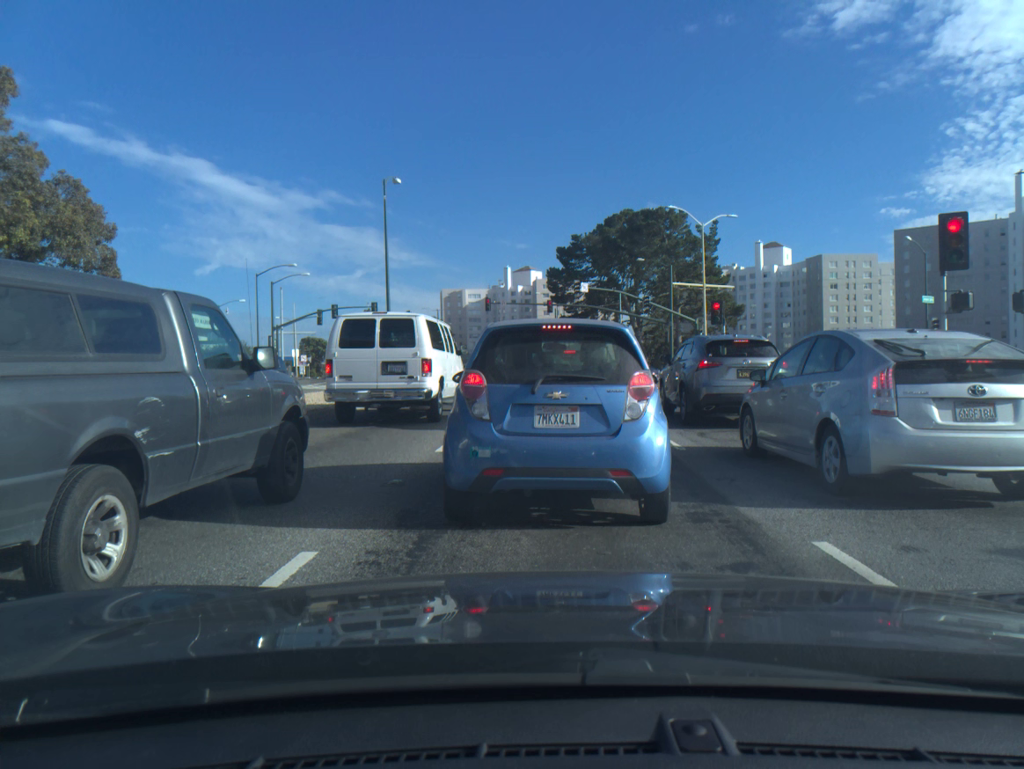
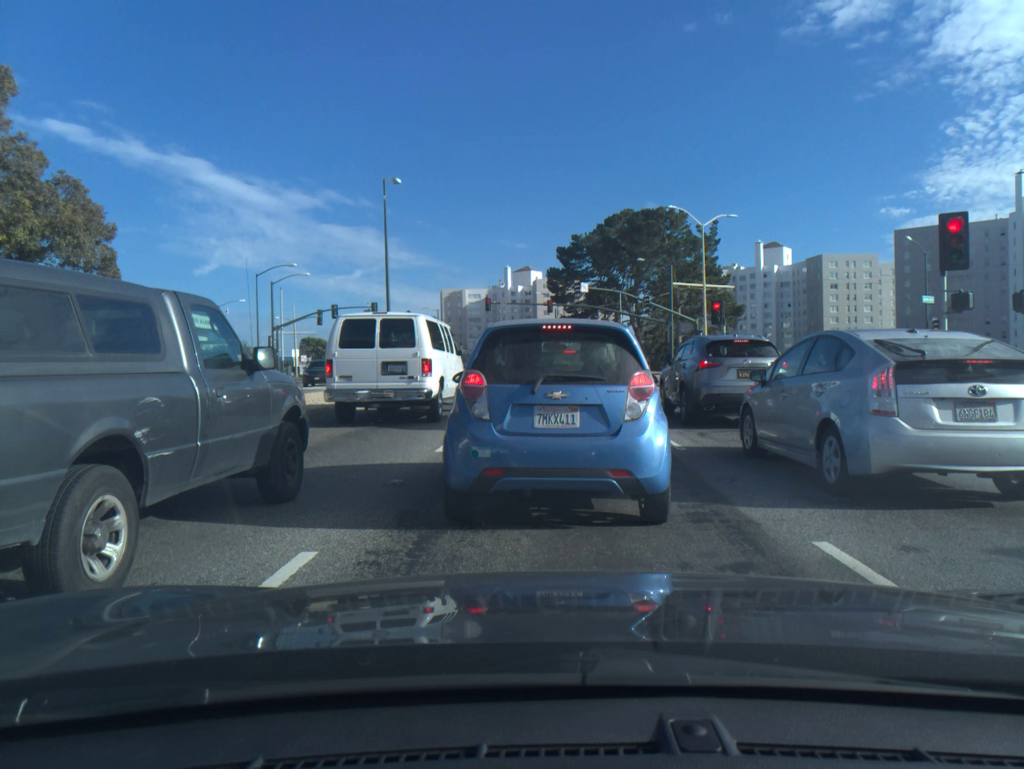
(0.0, 0.0) m; 0°
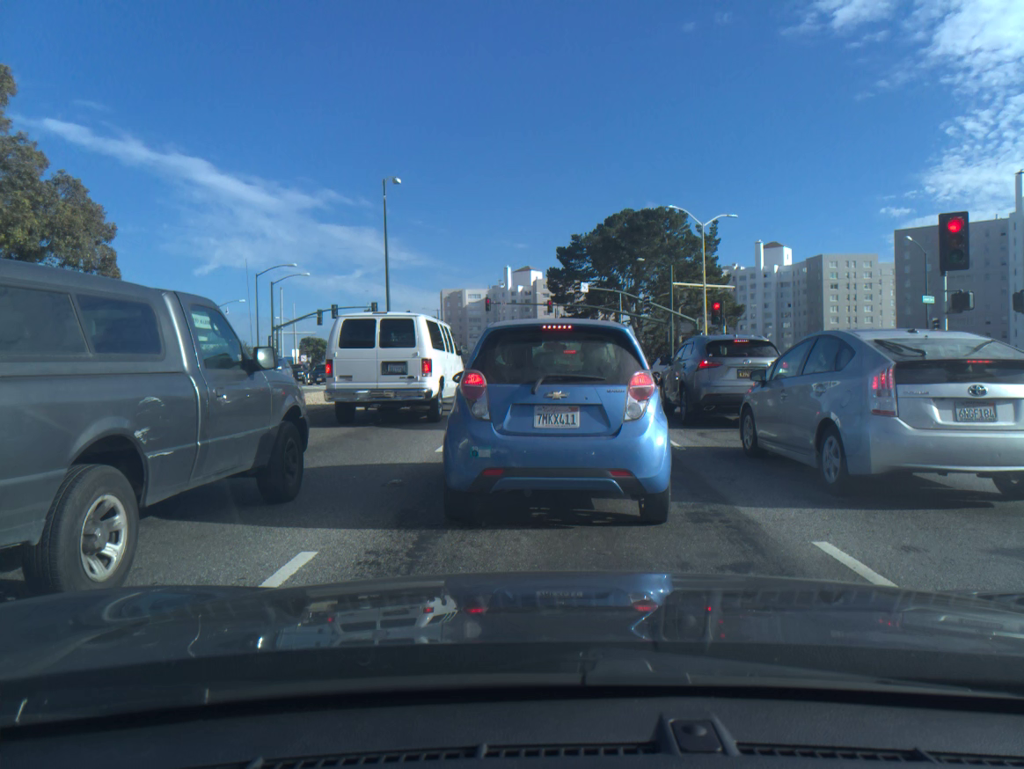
(0.0, 0.0) m; 0°
